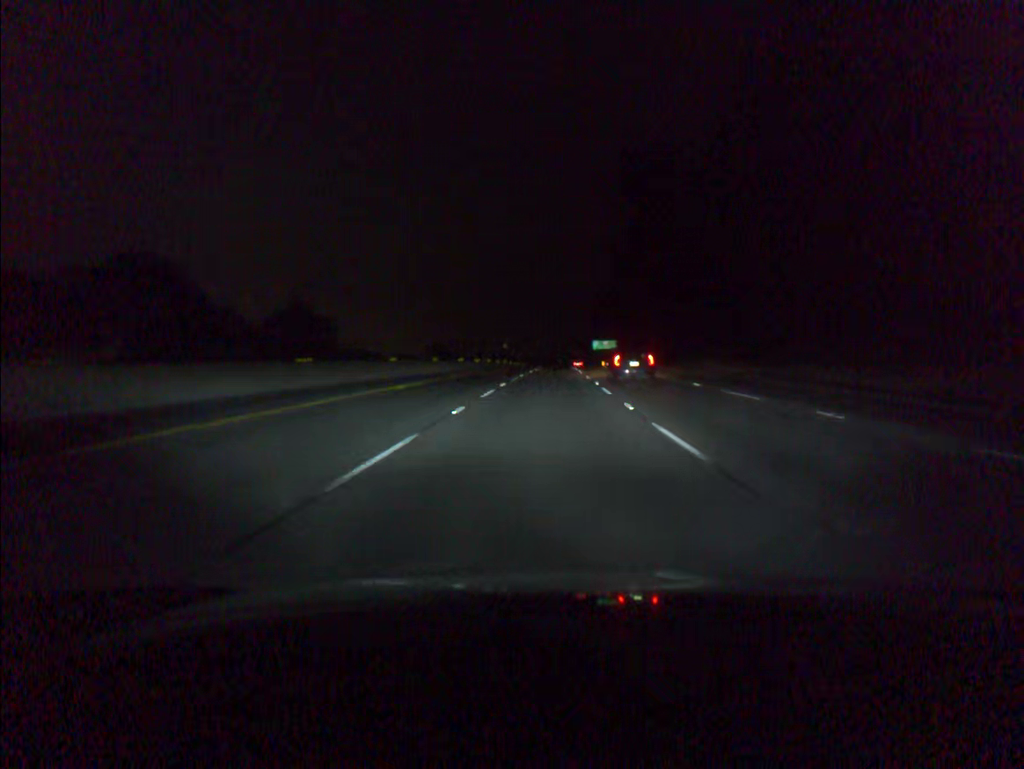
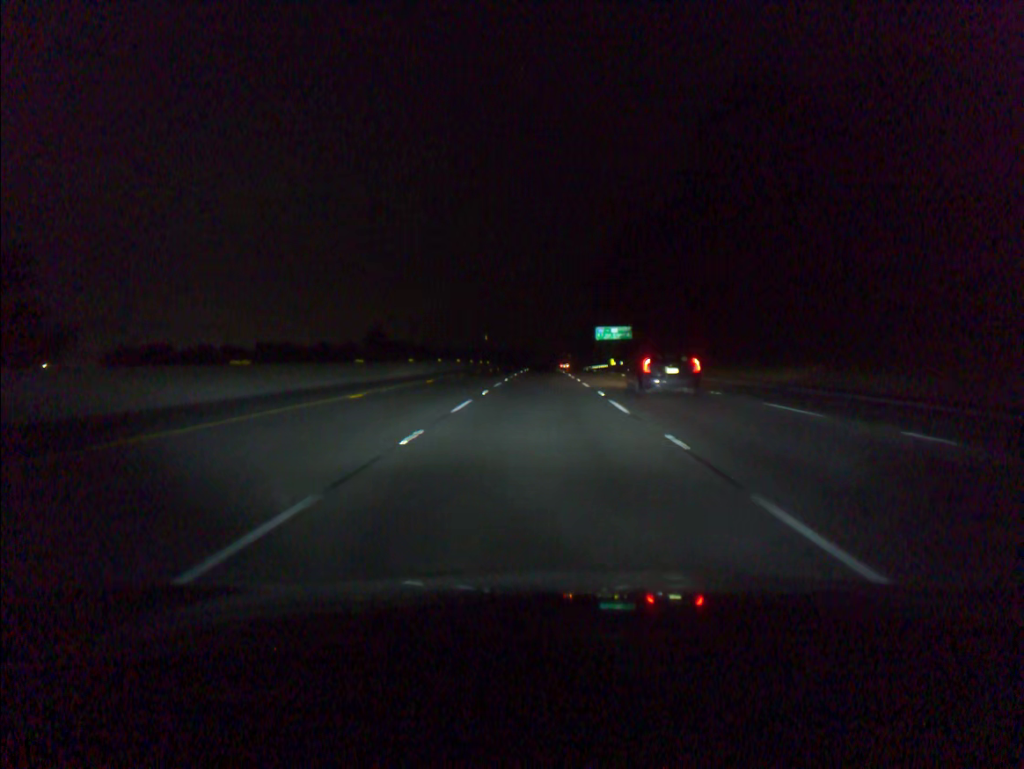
(+1.4, +77.8) m; +1°
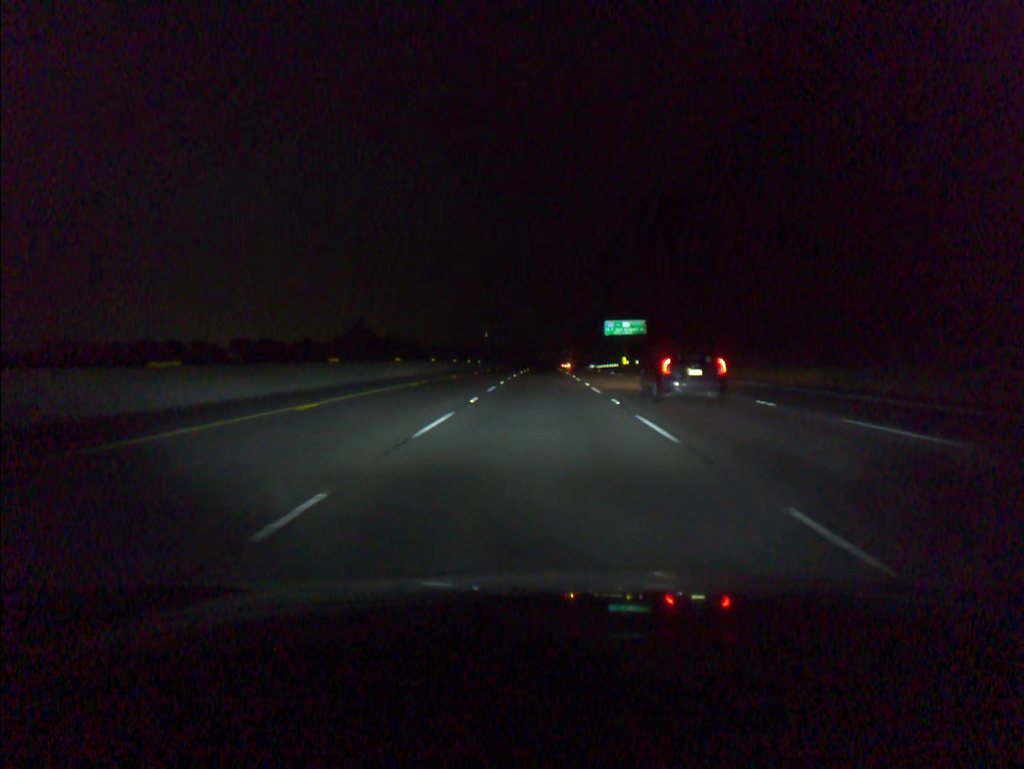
(0.0, +19.5) m; 0°
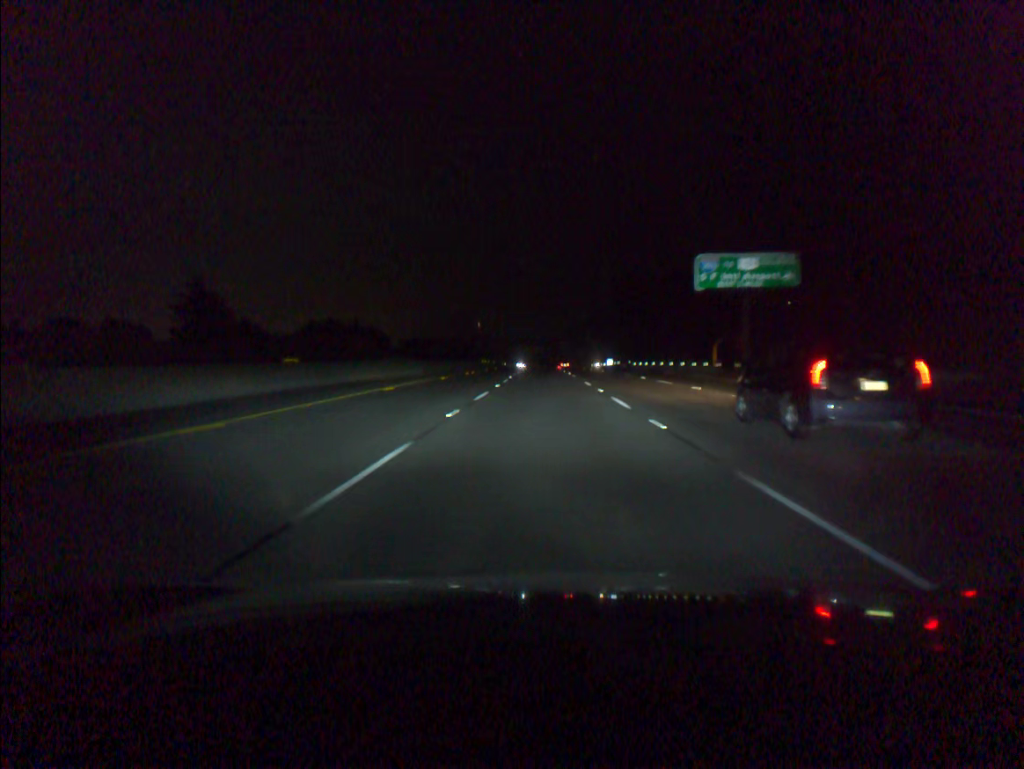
(+0.1, +78.5) m; 0°
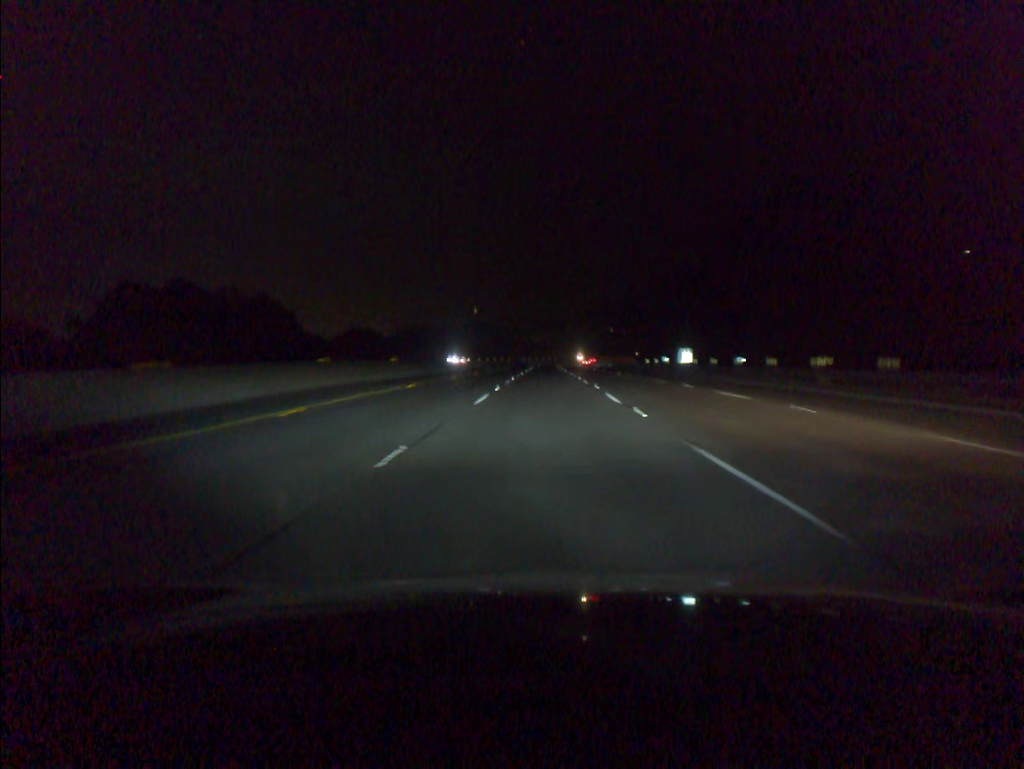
(-0.1, +98.7) m; 0°
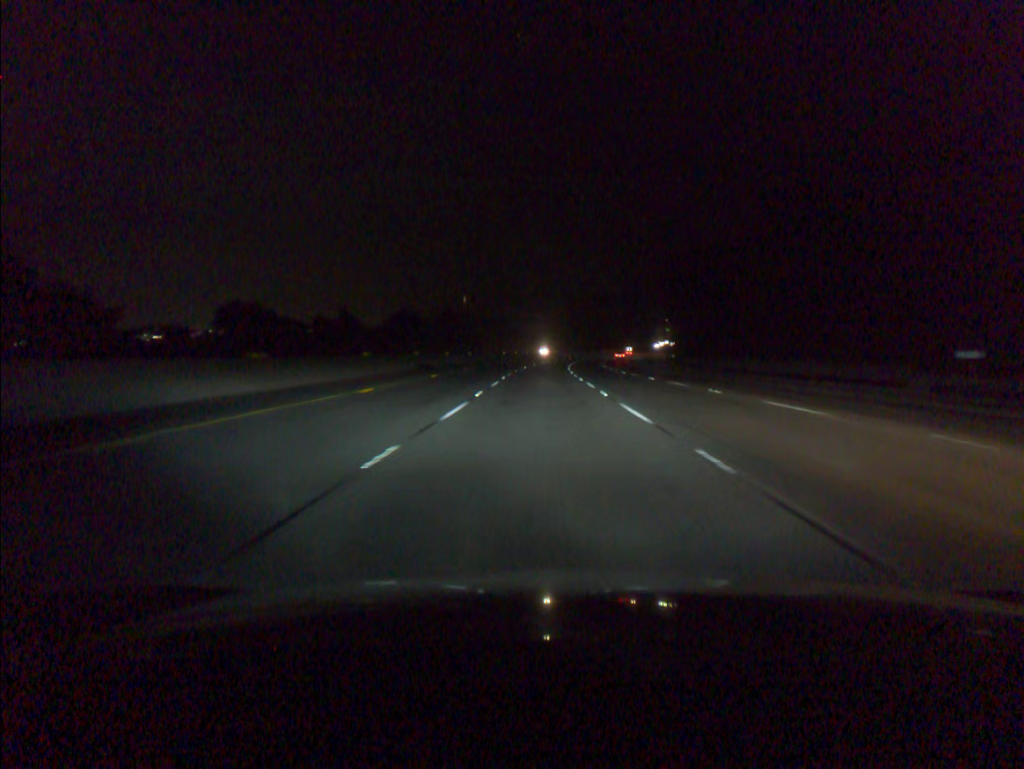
(+0.3, +79.2) m; 0°
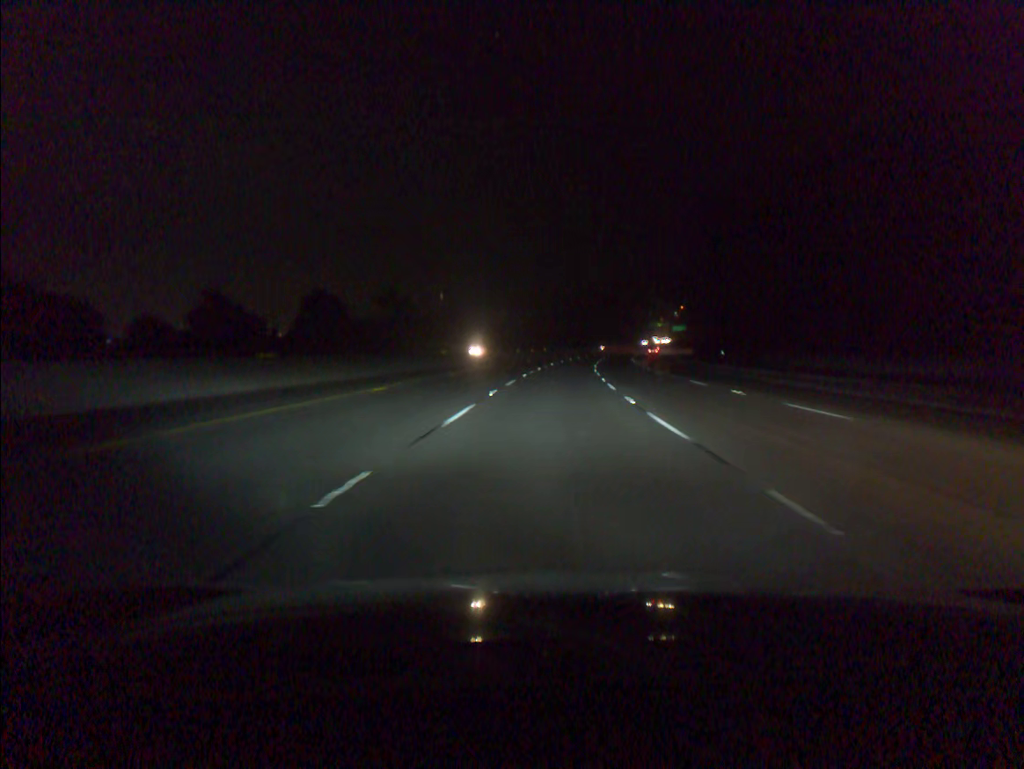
(+0.2, +59.3) m; +1°
